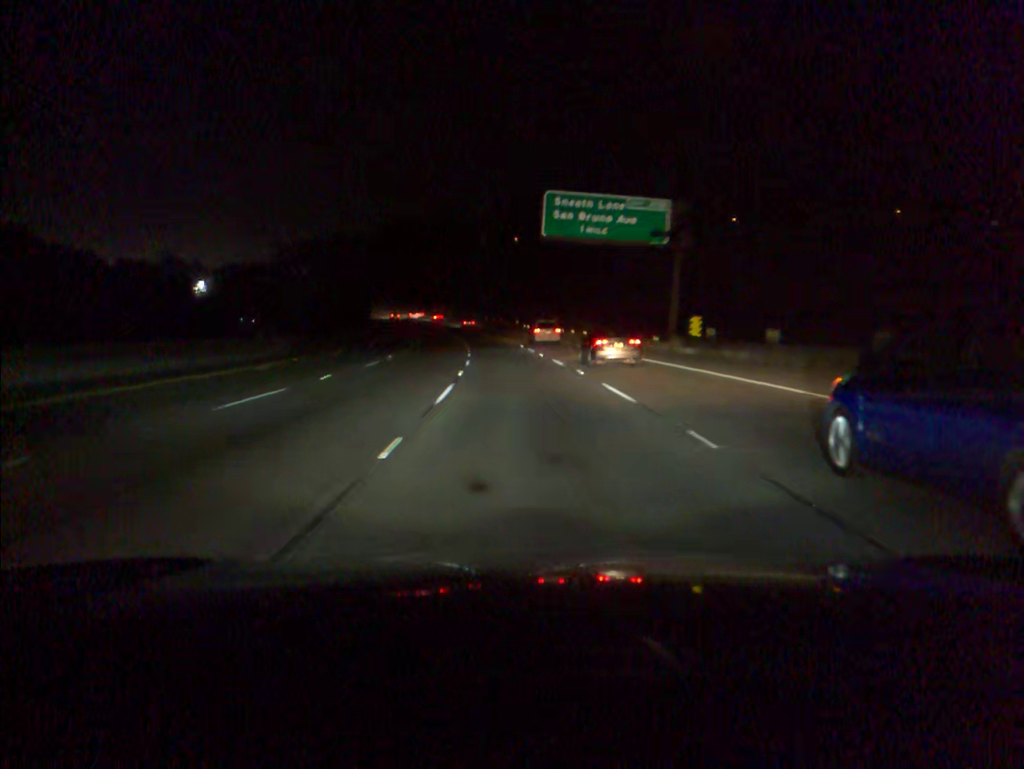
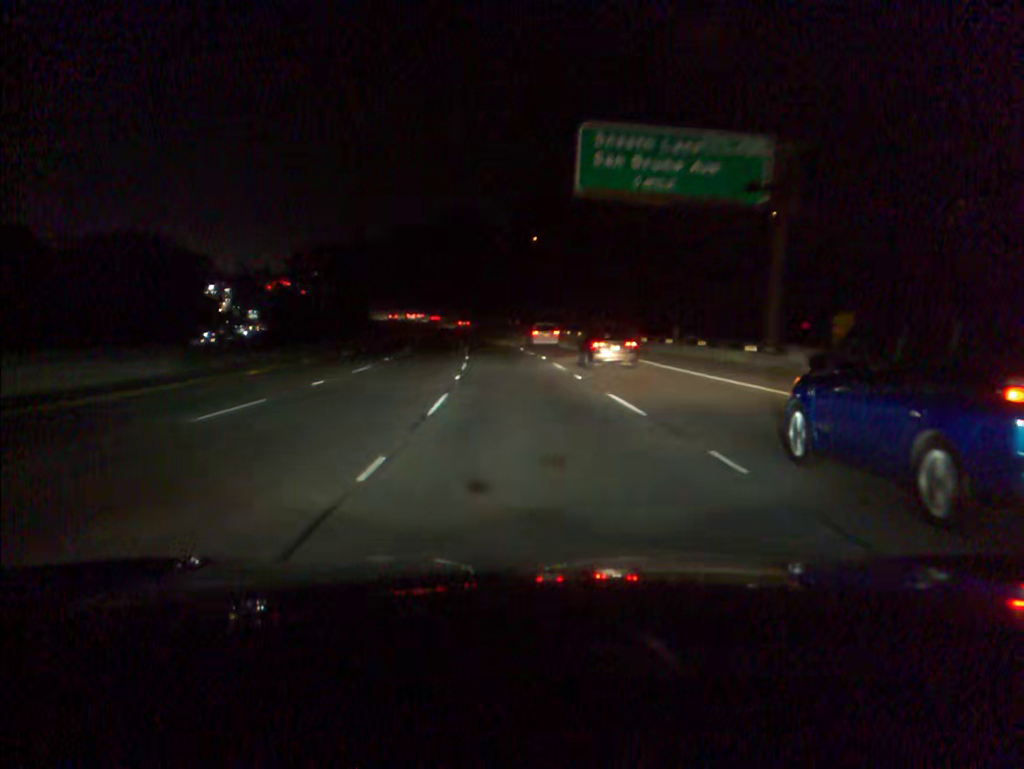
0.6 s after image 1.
(-0.2, +15.8) m; -1°
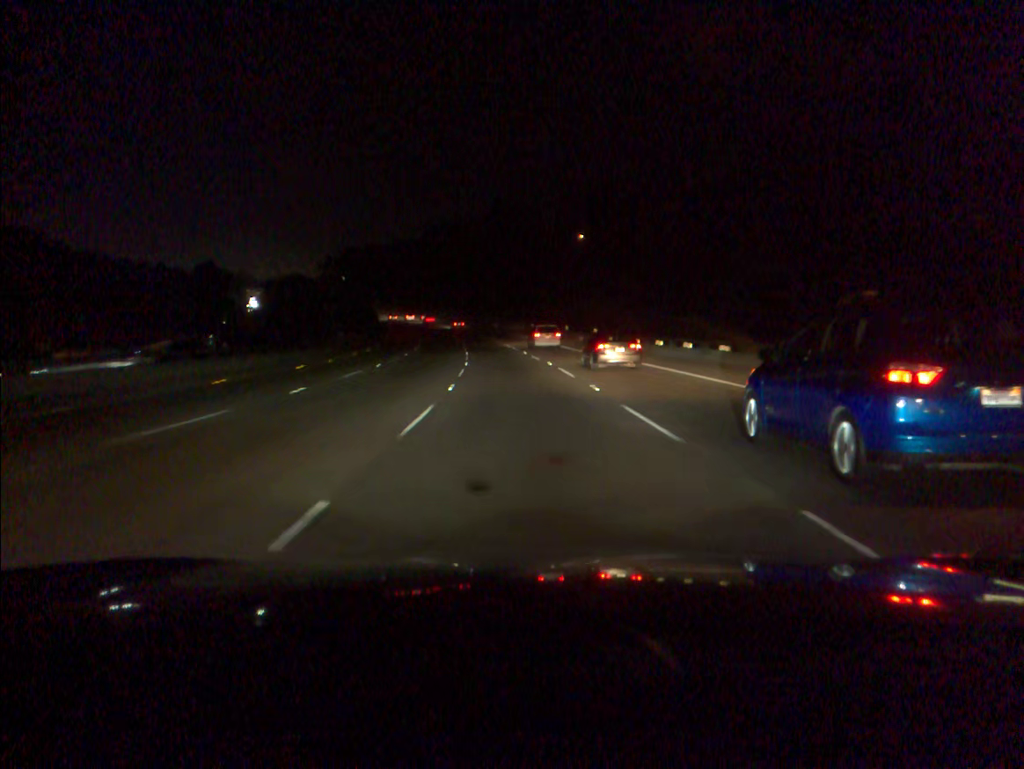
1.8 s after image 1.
(-0.8, +31.8) m; -3°
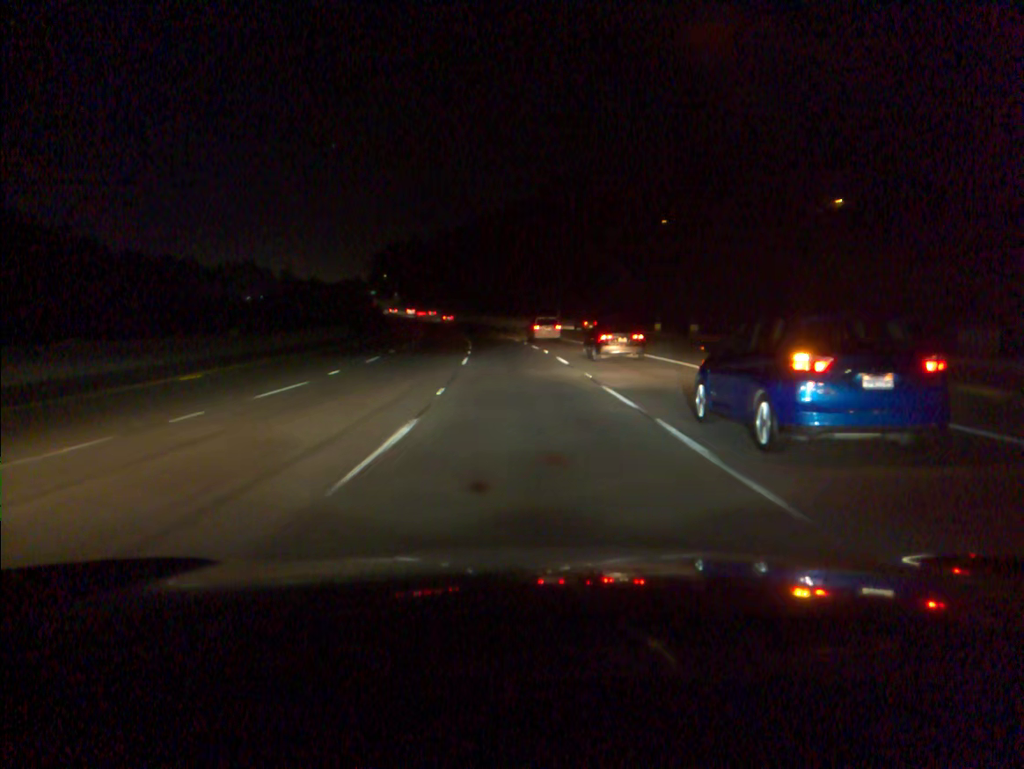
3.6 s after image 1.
(-1.9, +47.9) m; -4°
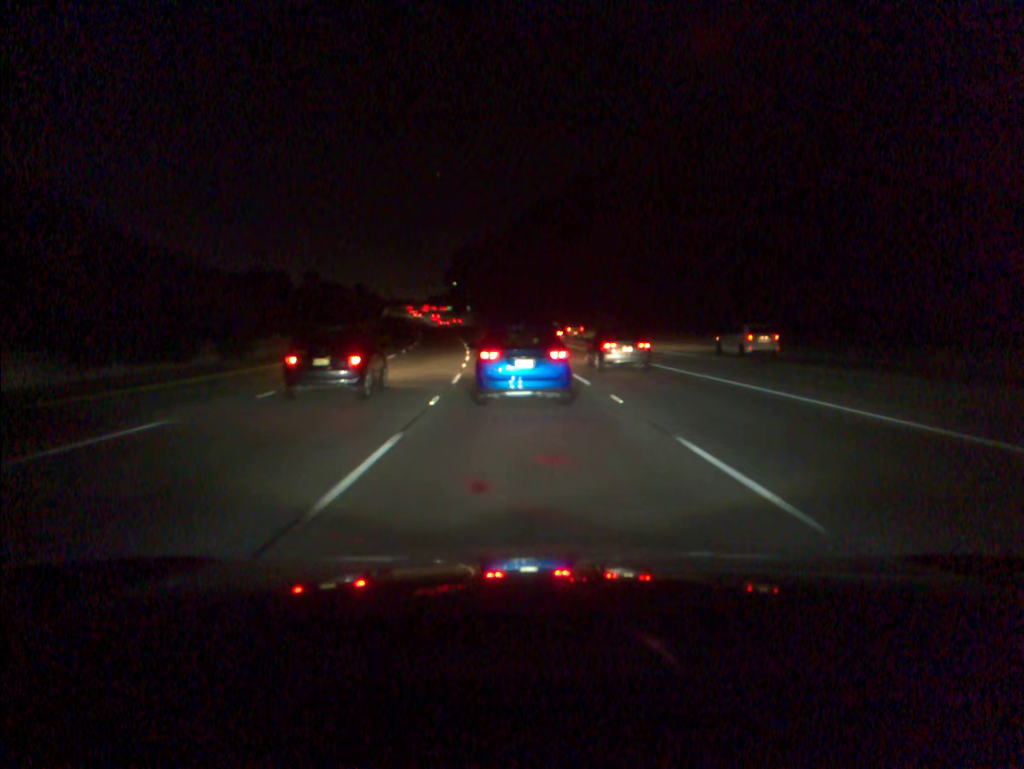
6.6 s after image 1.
(-4.8, +79.6) m; -7°
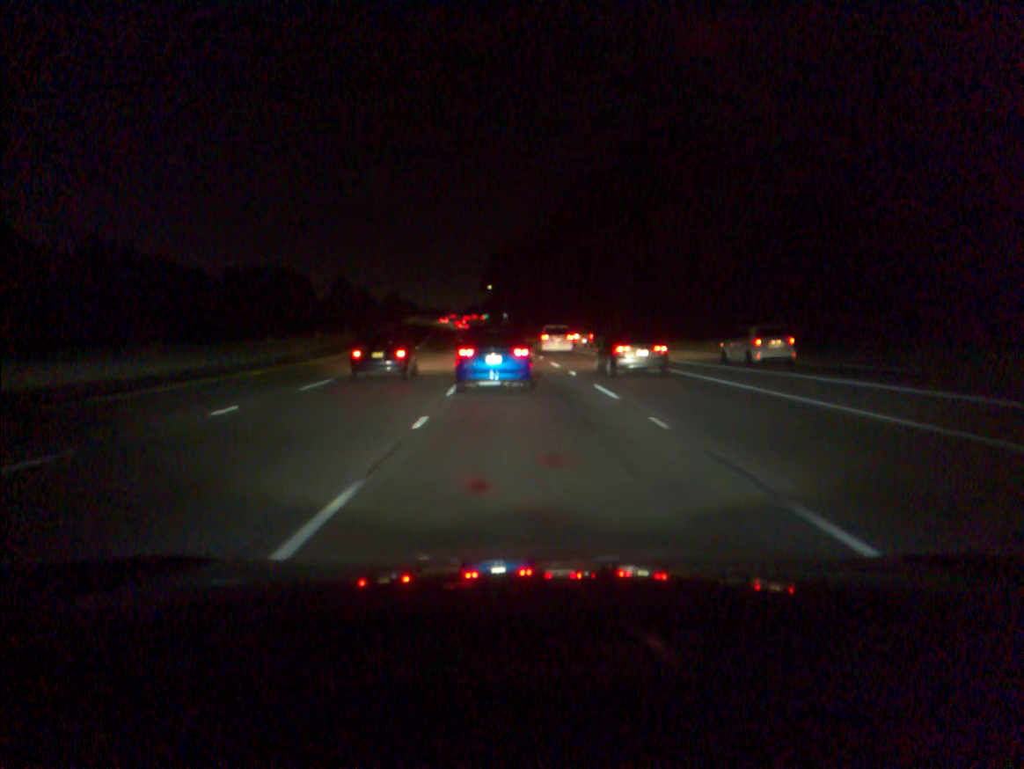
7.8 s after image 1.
(-0.9, +32.5) m; -3°
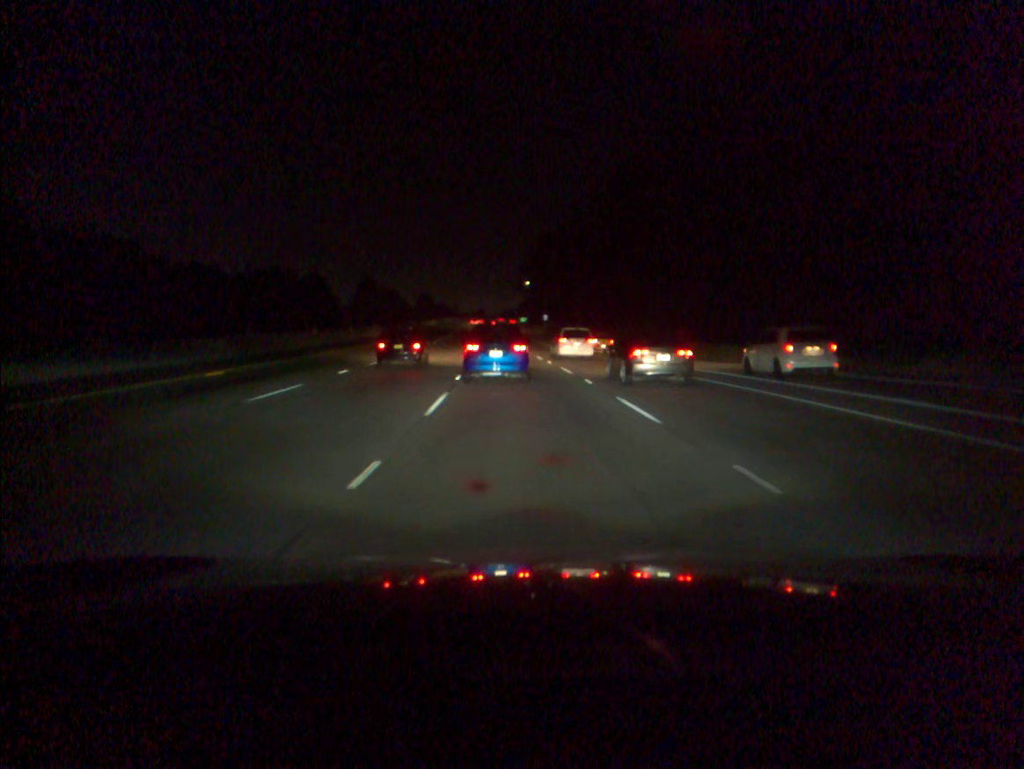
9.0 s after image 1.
(-0.9, +33.4) m; -3°
